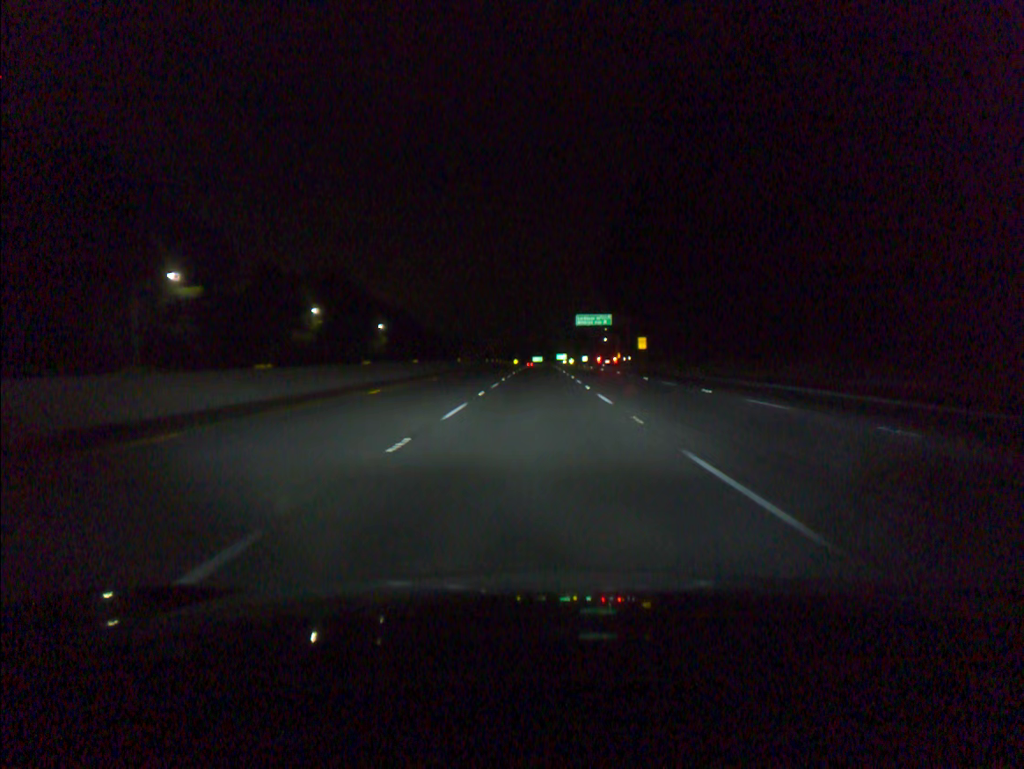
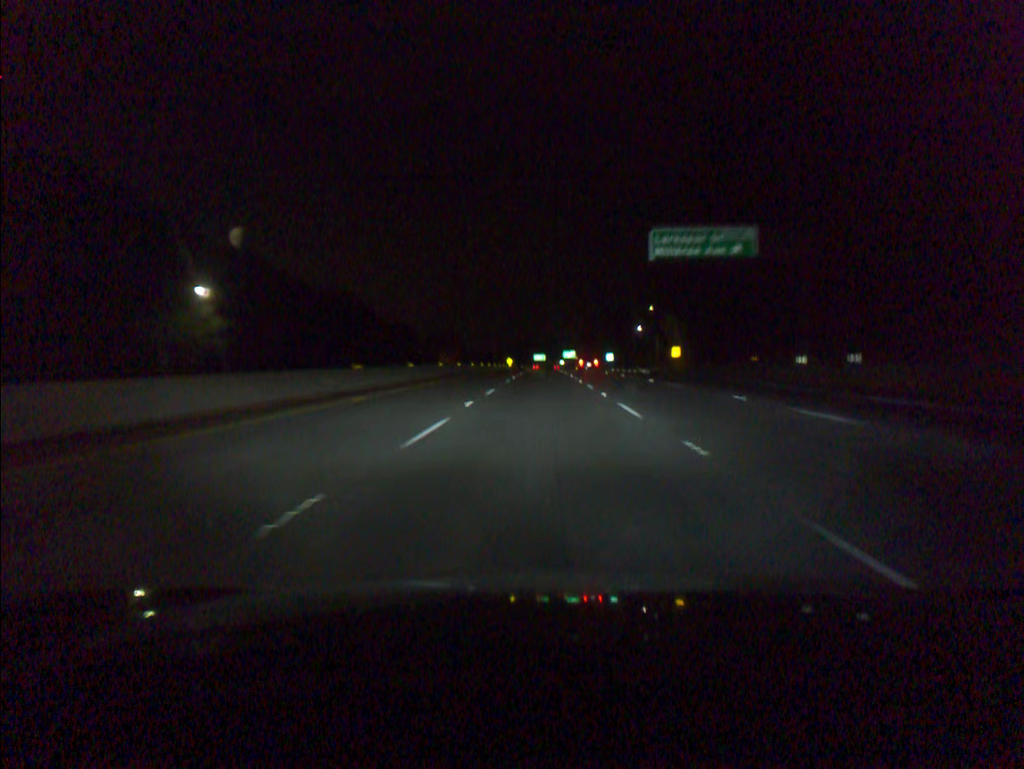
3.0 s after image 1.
(-0.2, +91.5) m; 0°
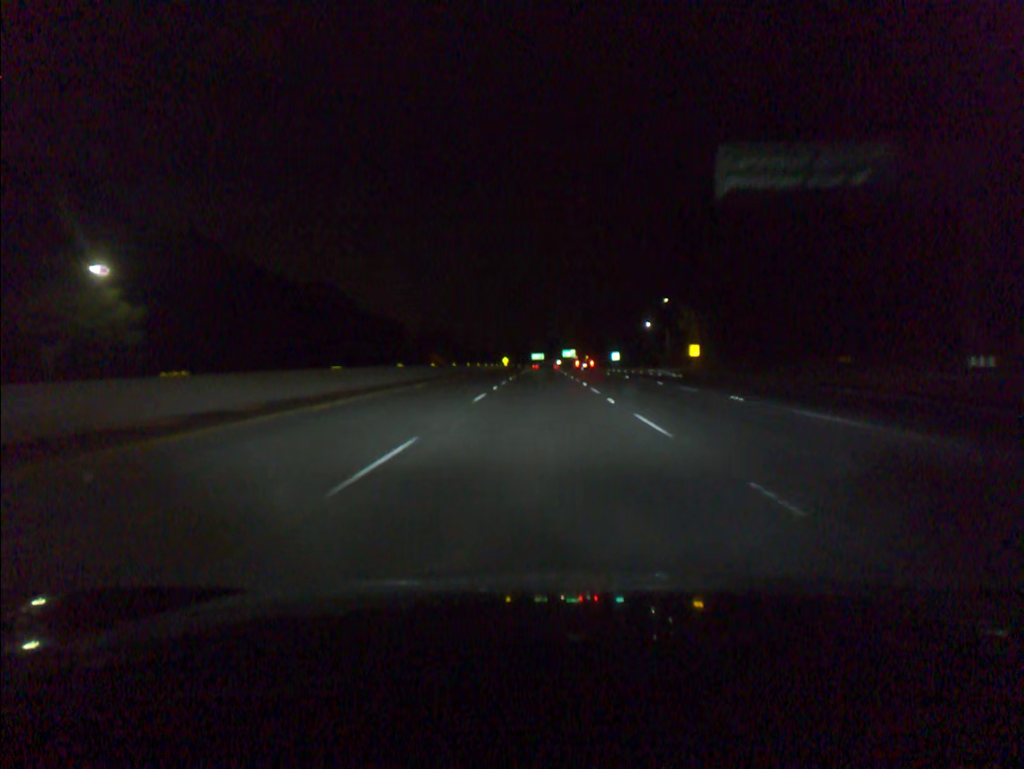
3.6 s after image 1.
(0.0, +18.3) m; 0°
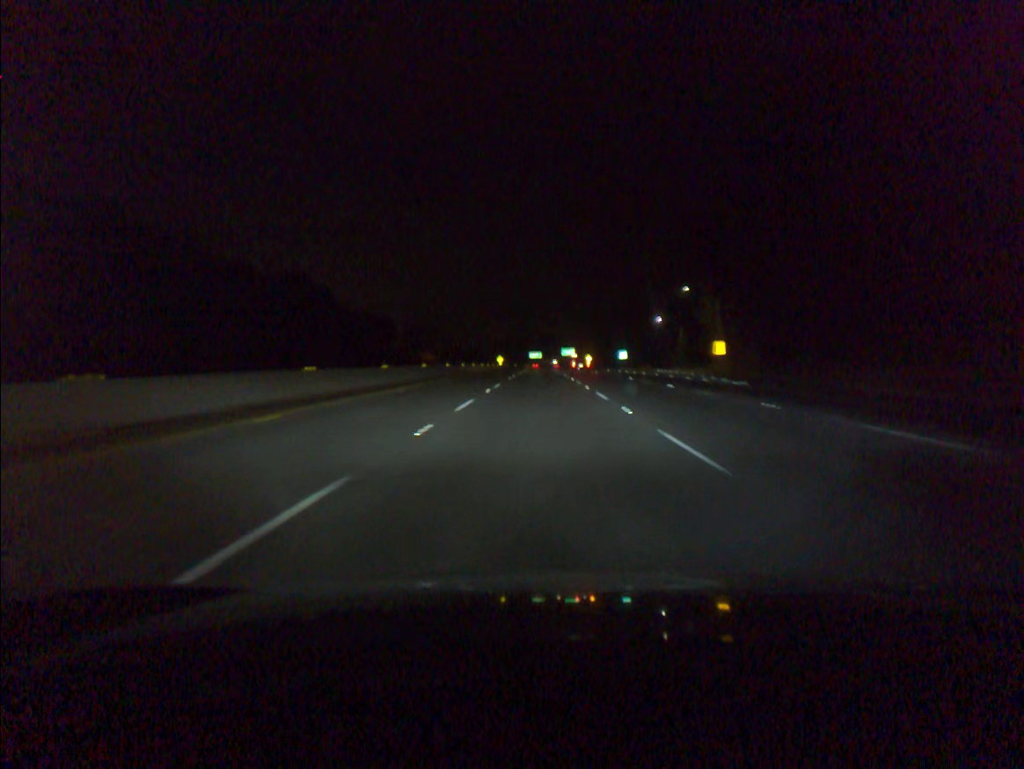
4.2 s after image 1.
(0.0, +18.4) m; 0°
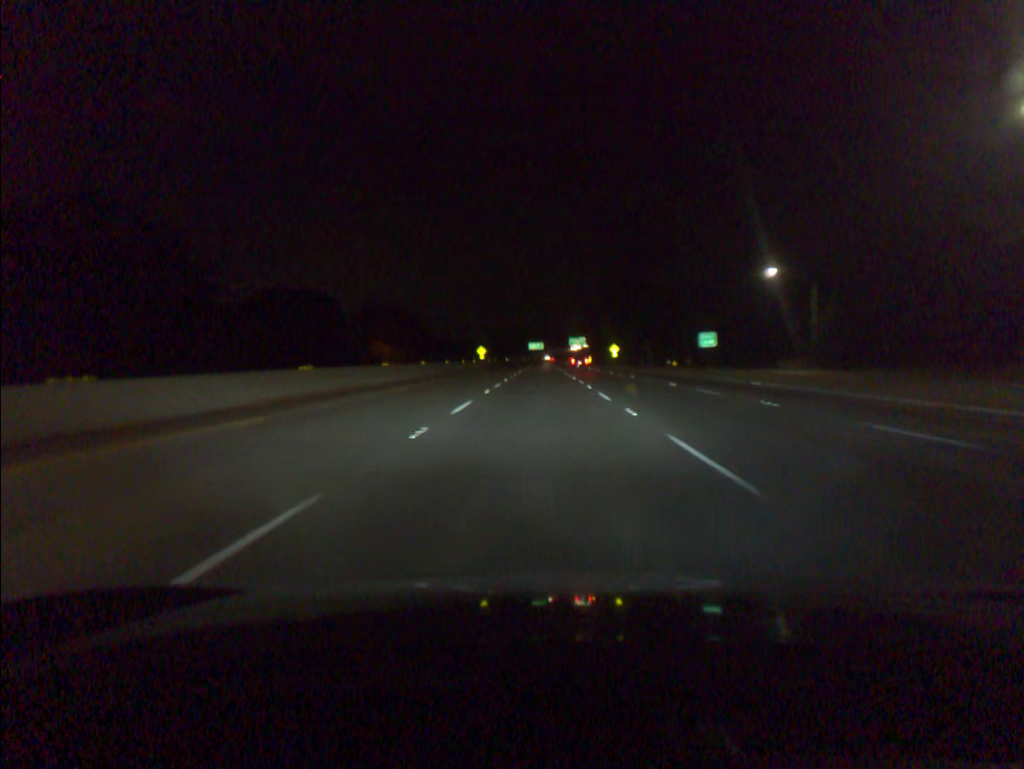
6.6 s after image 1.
(-0.1, +73.8) m; 0°
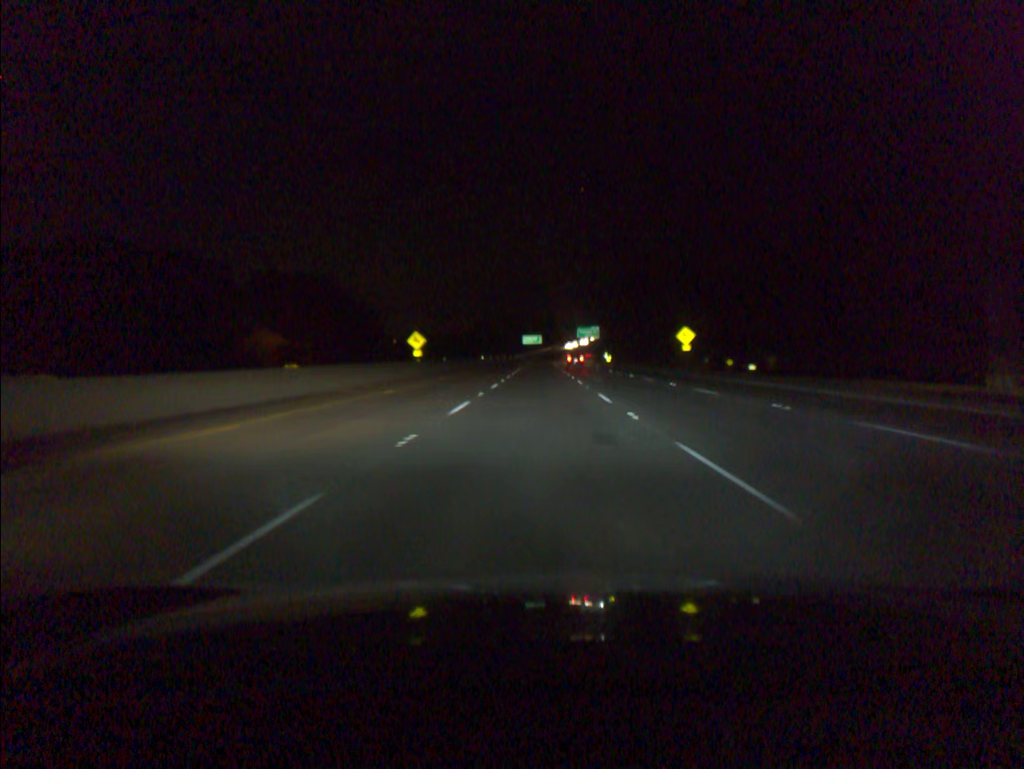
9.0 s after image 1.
(0.0, +73.9) m; 0°
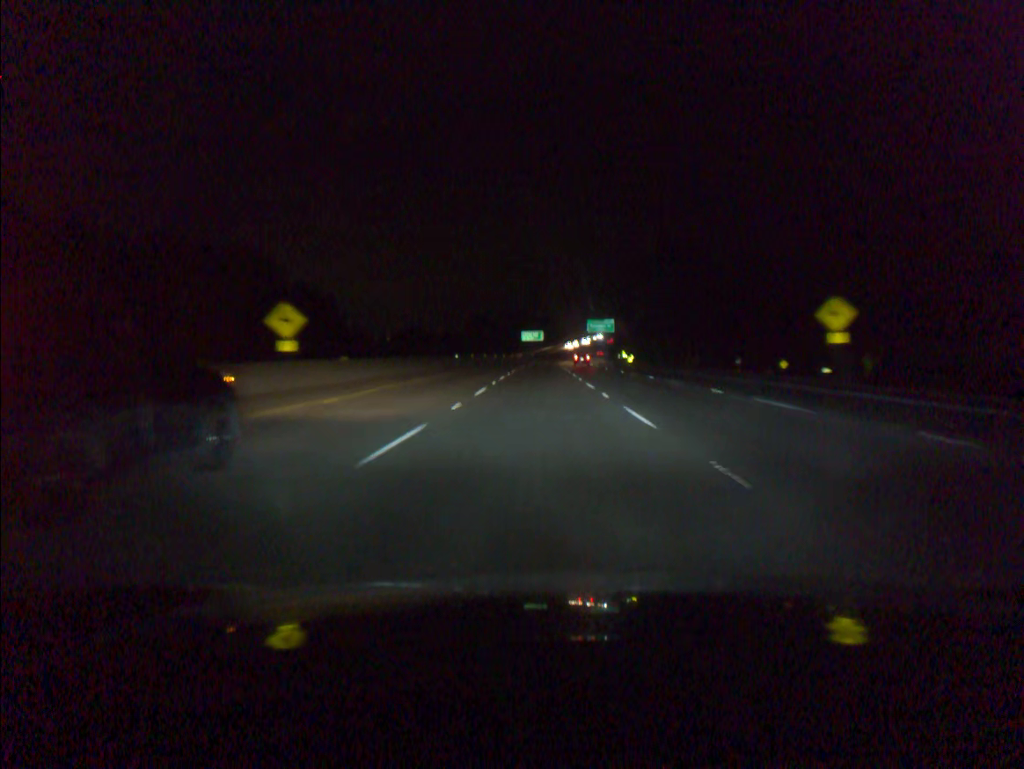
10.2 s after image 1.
(0.0, +36.9) m; 0°
